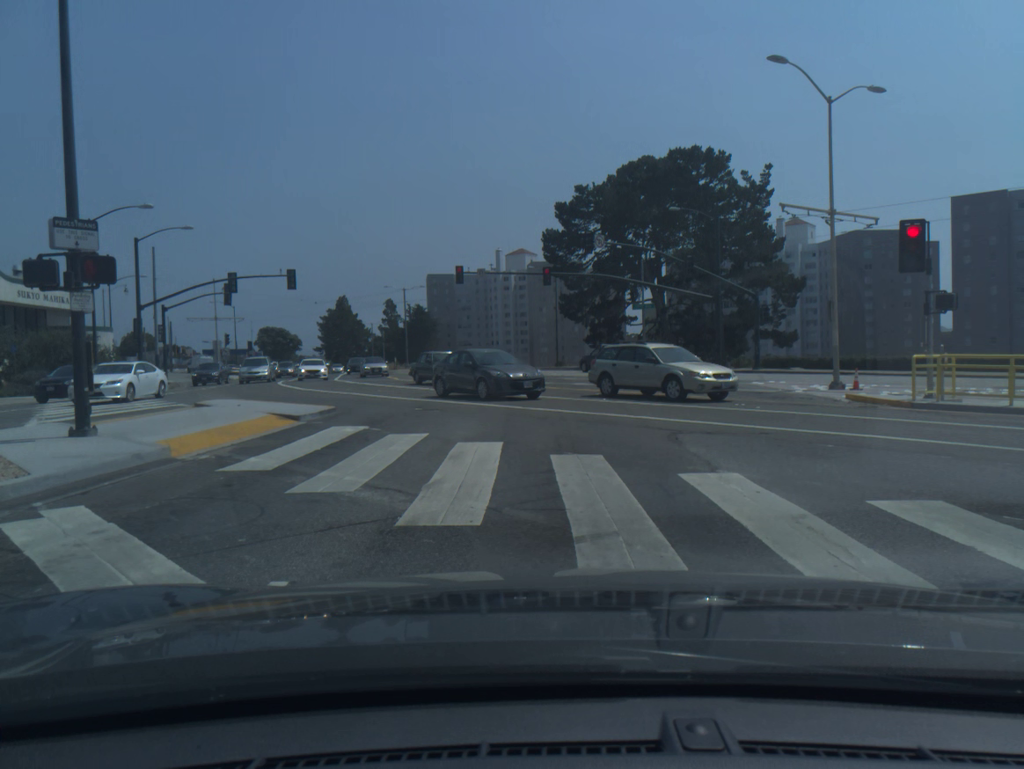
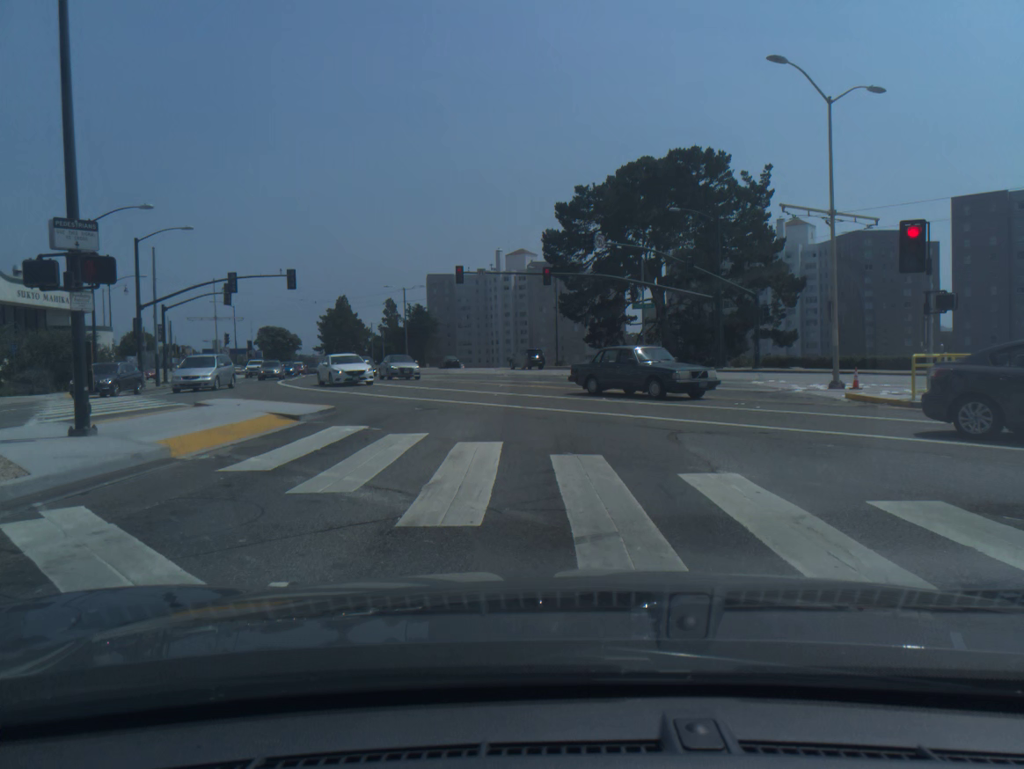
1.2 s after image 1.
(0.0, 0.0) m; 0°
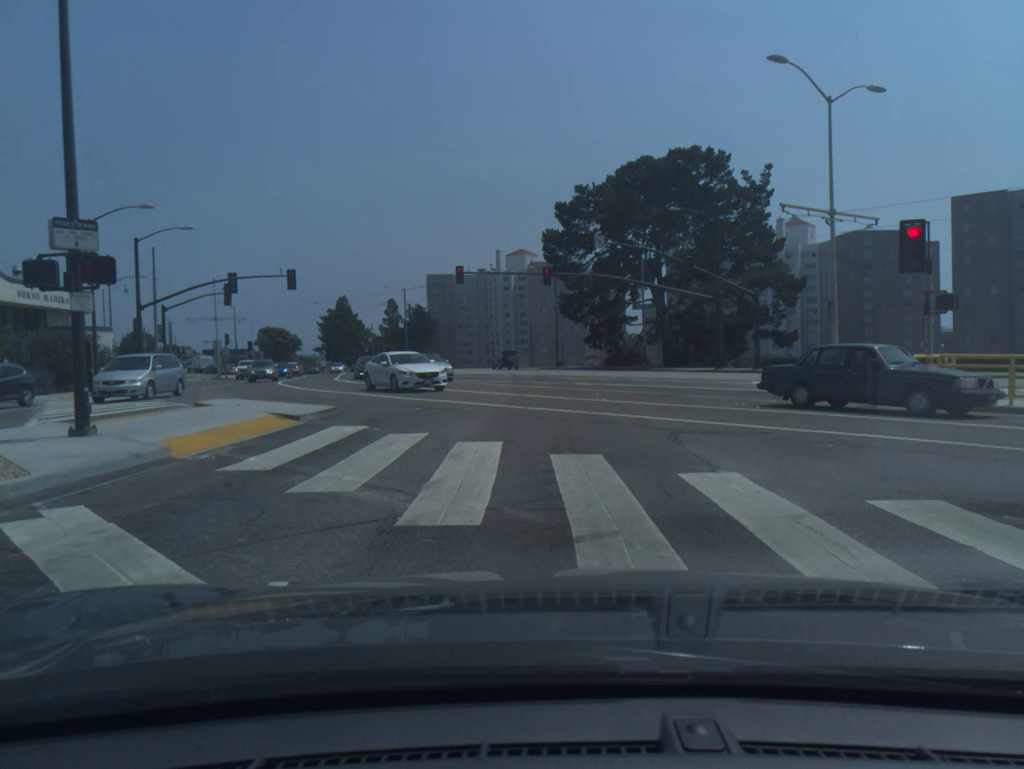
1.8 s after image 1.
(0.0, 0.0) m; 0°
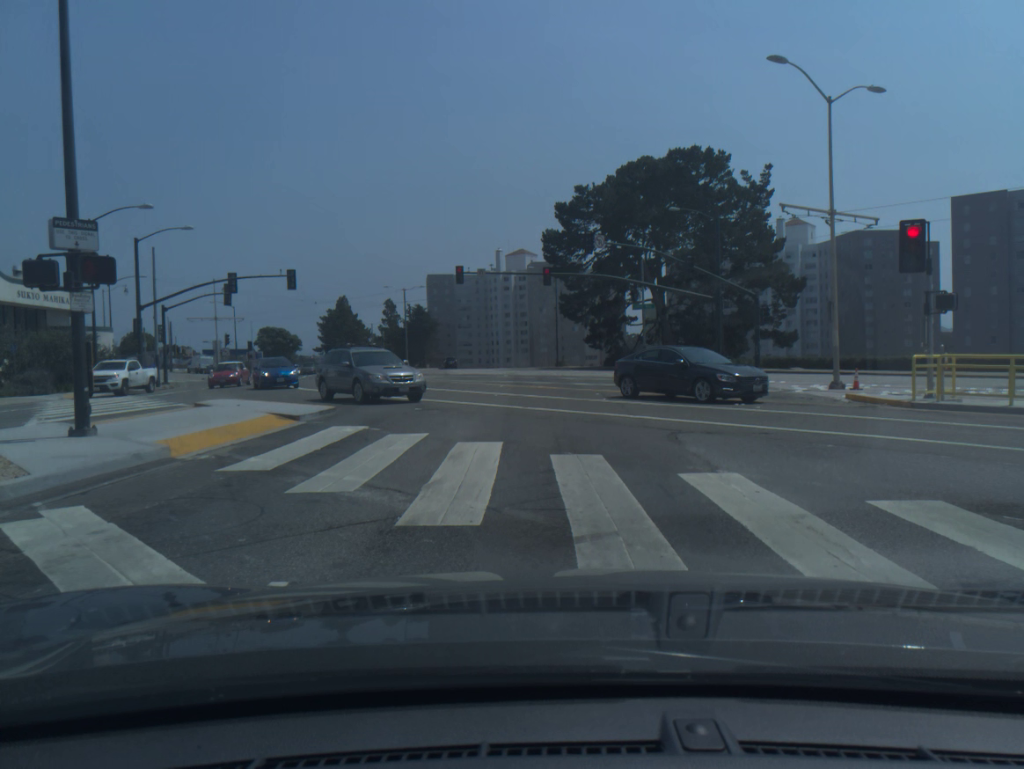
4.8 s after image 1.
(0.0, 0.0) m; -1°
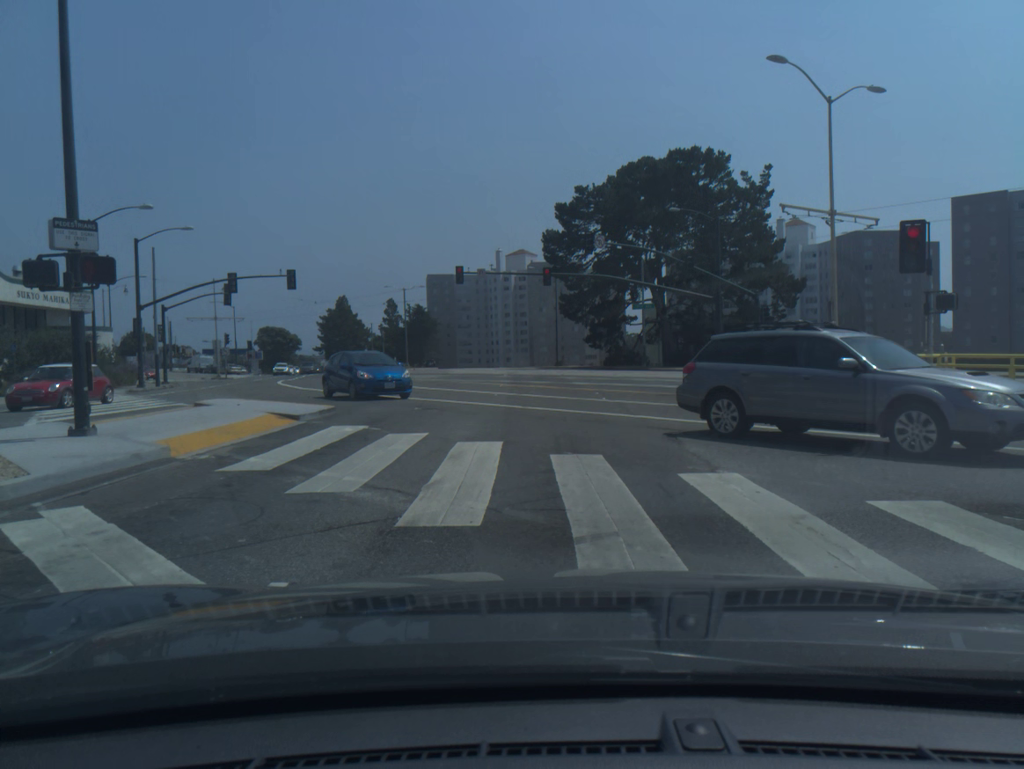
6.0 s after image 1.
(+0.1, 0.0) m; 0°
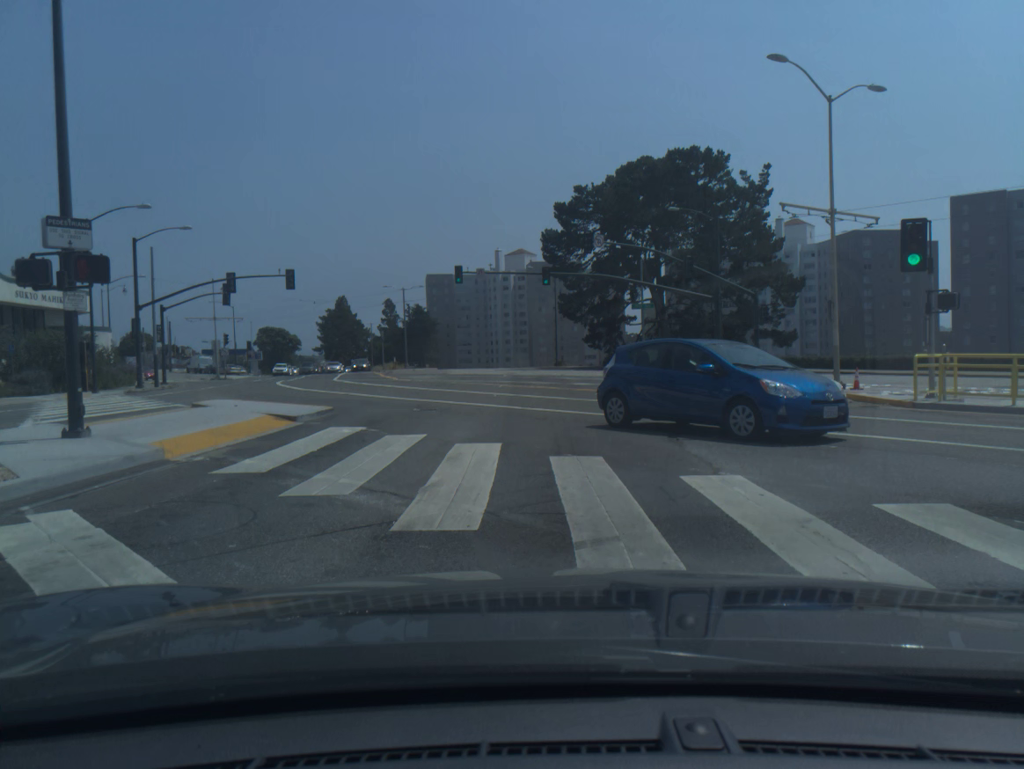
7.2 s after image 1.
(+0.1, +0.2) m; 0°
